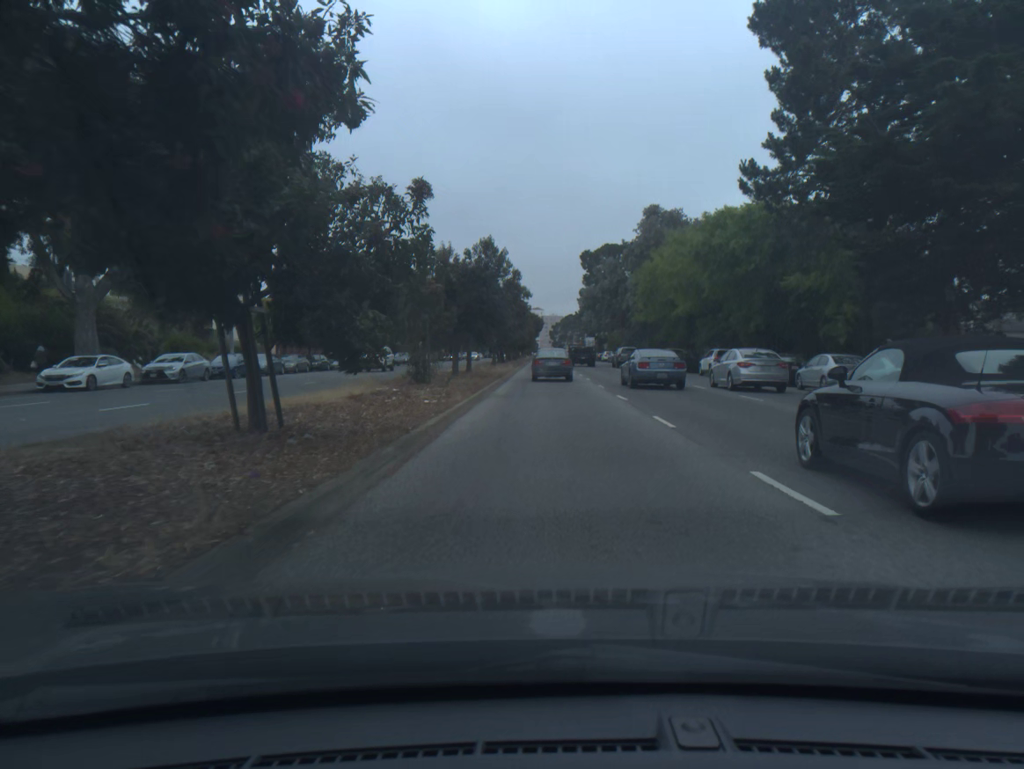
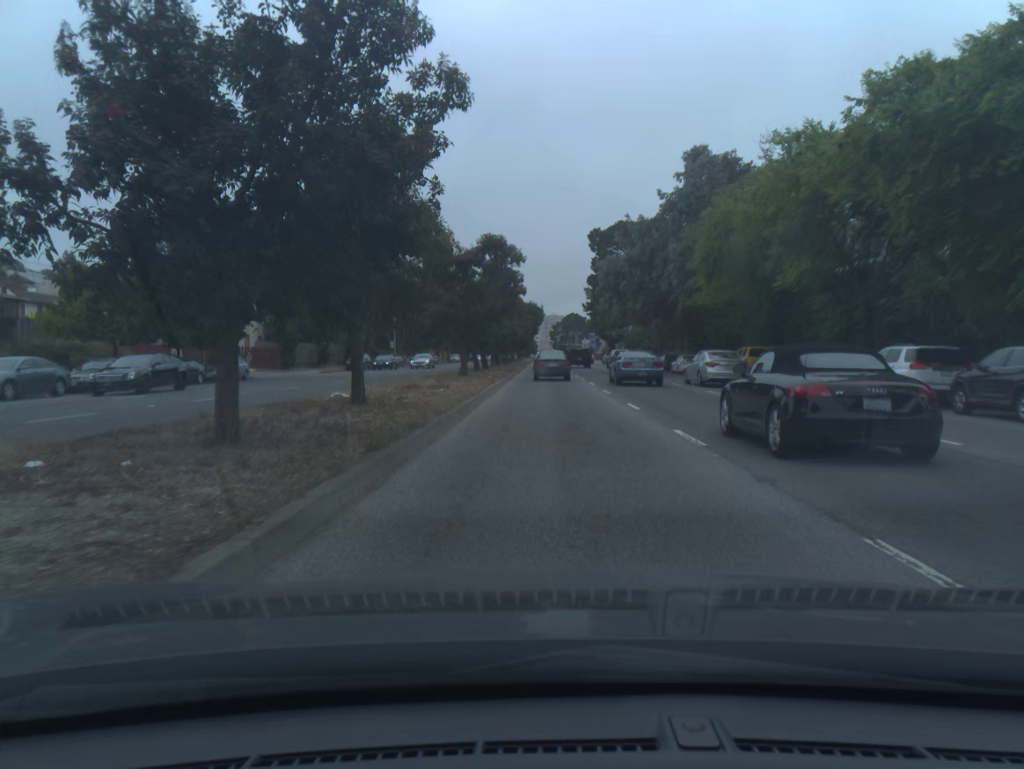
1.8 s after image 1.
(0.0, +24.4) m; 0°
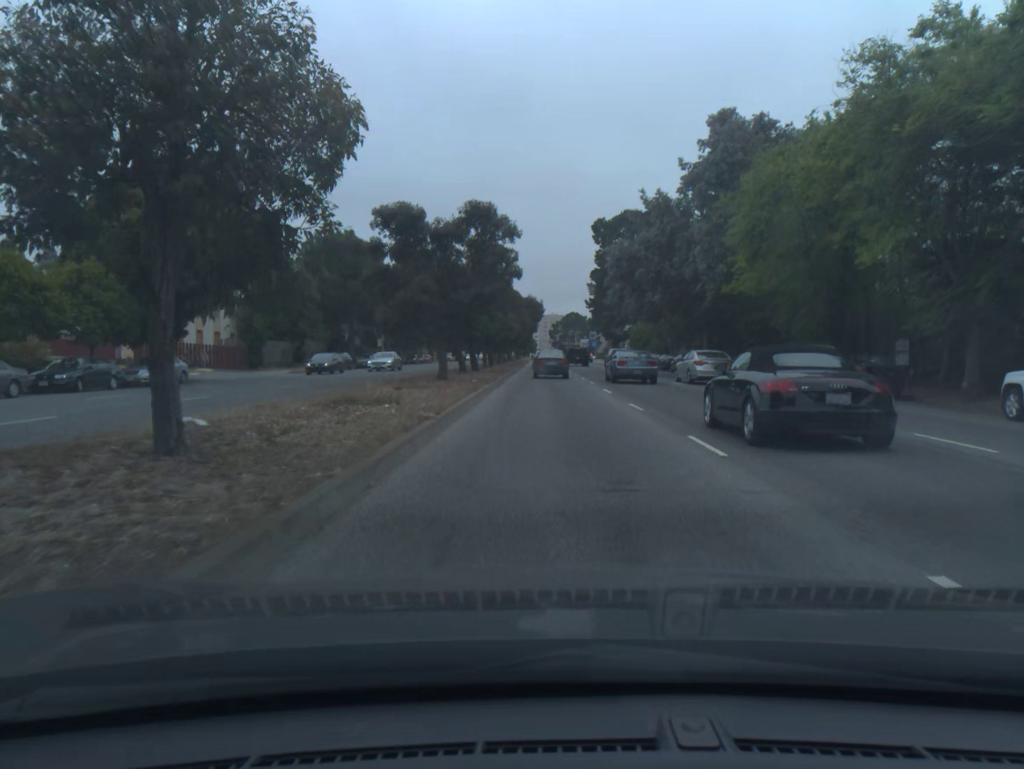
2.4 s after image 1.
(0.0, +8.3) m; 0°
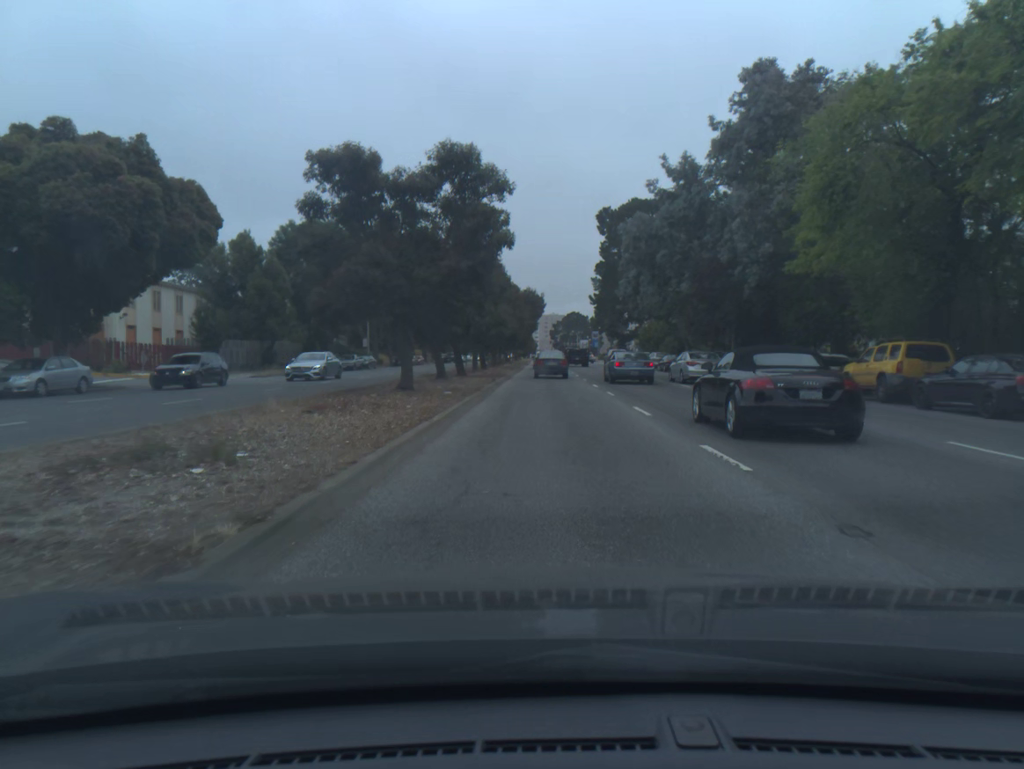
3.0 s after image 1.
(0.0, +8.4) m; 0°
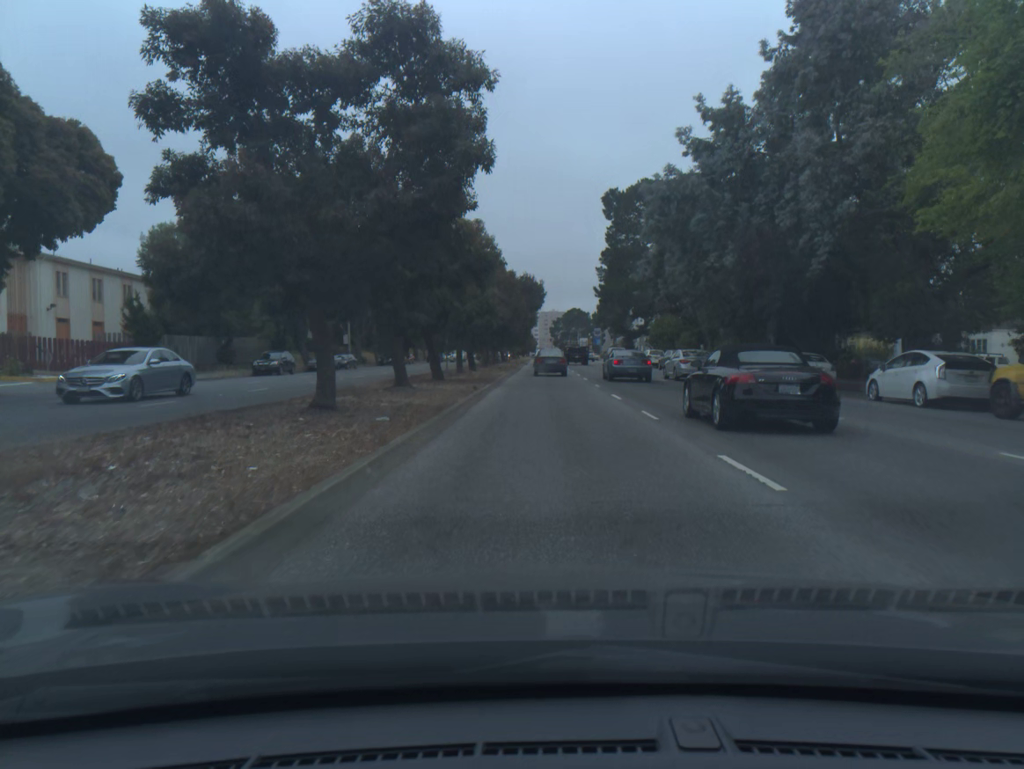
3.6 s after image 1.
(0.0, +8.5) m; 0°
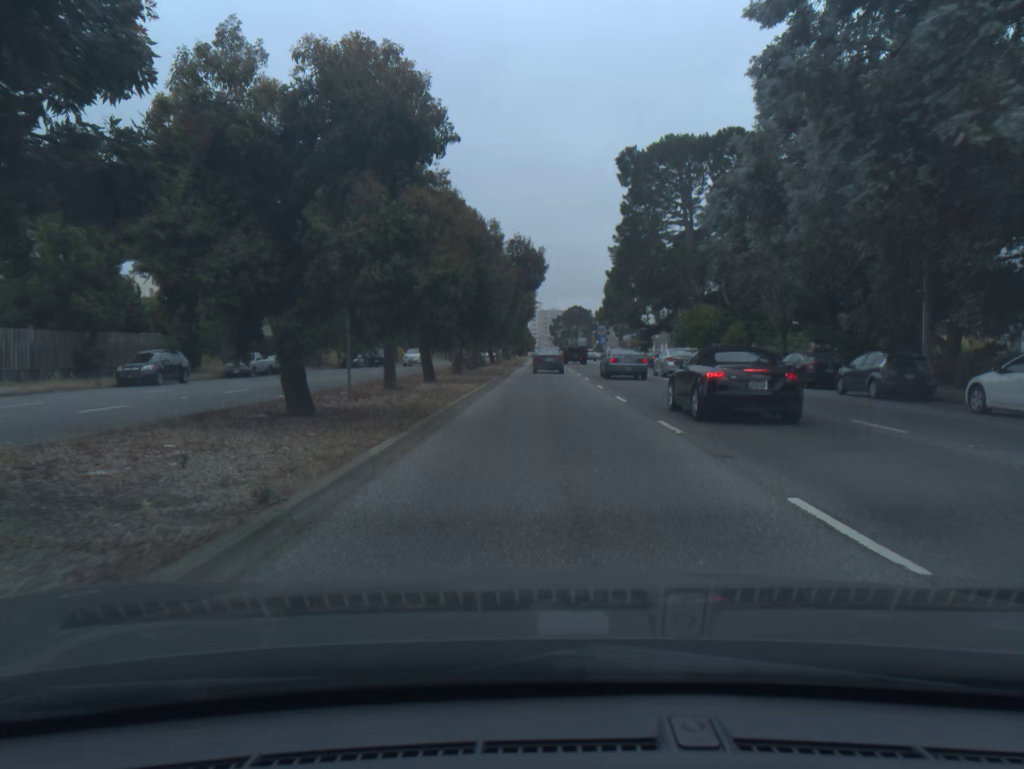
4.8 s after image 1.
(0.0, +16.7) m; 0°
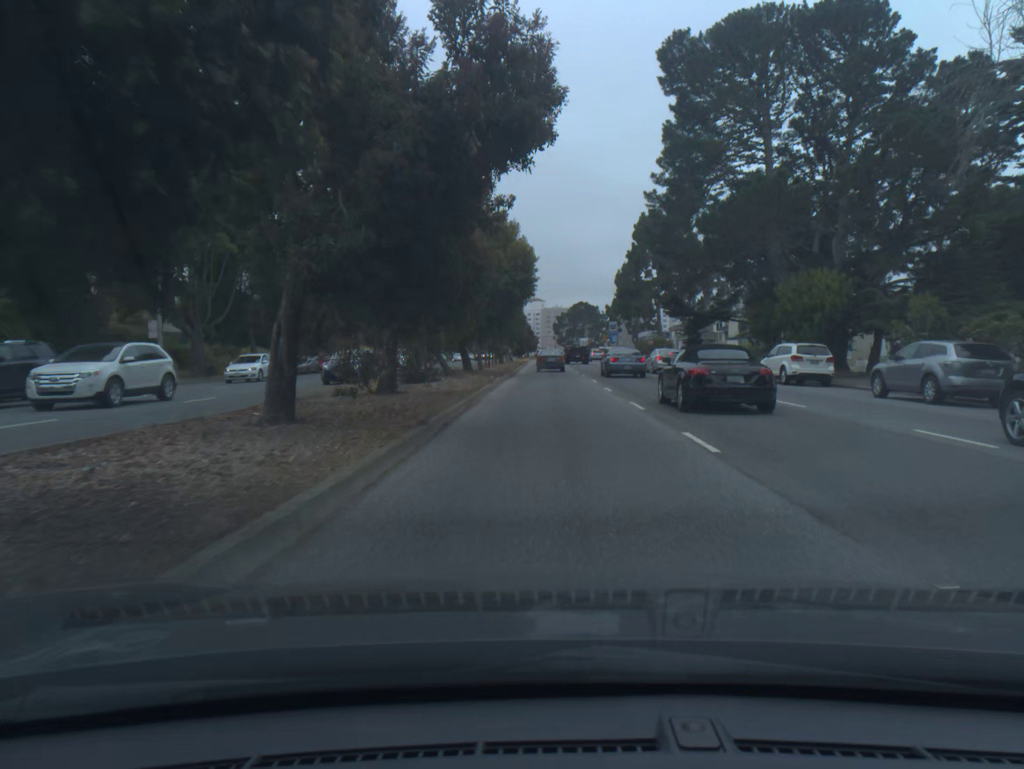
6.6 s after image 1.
(-0.1, +24.4) m; 0°
